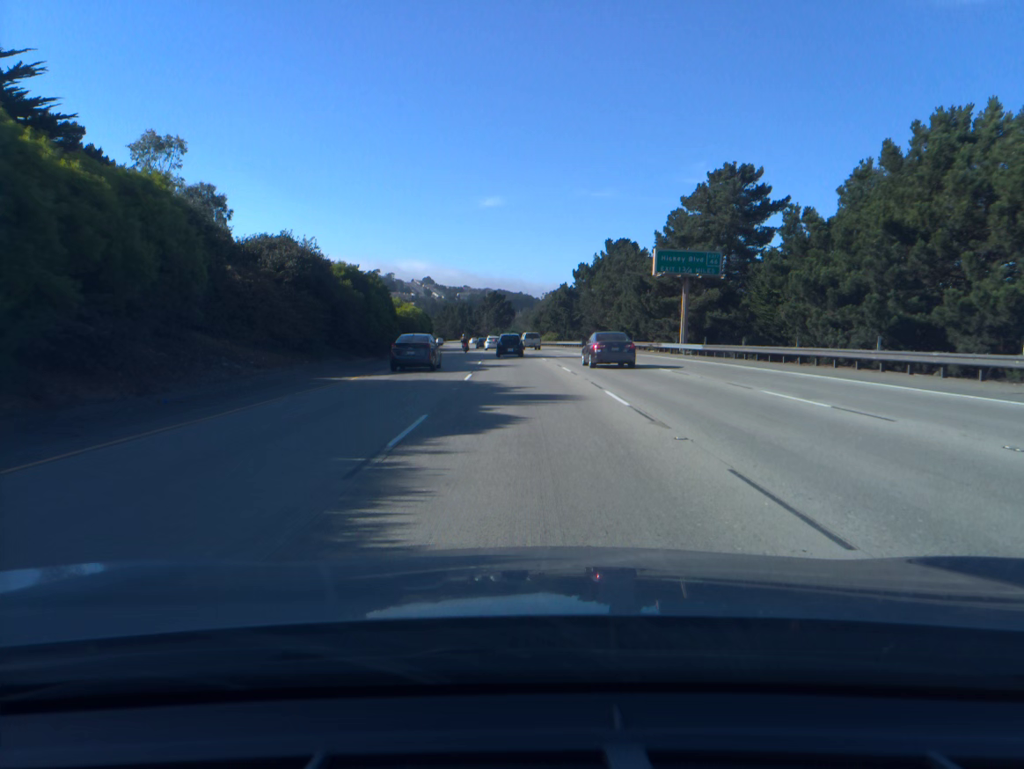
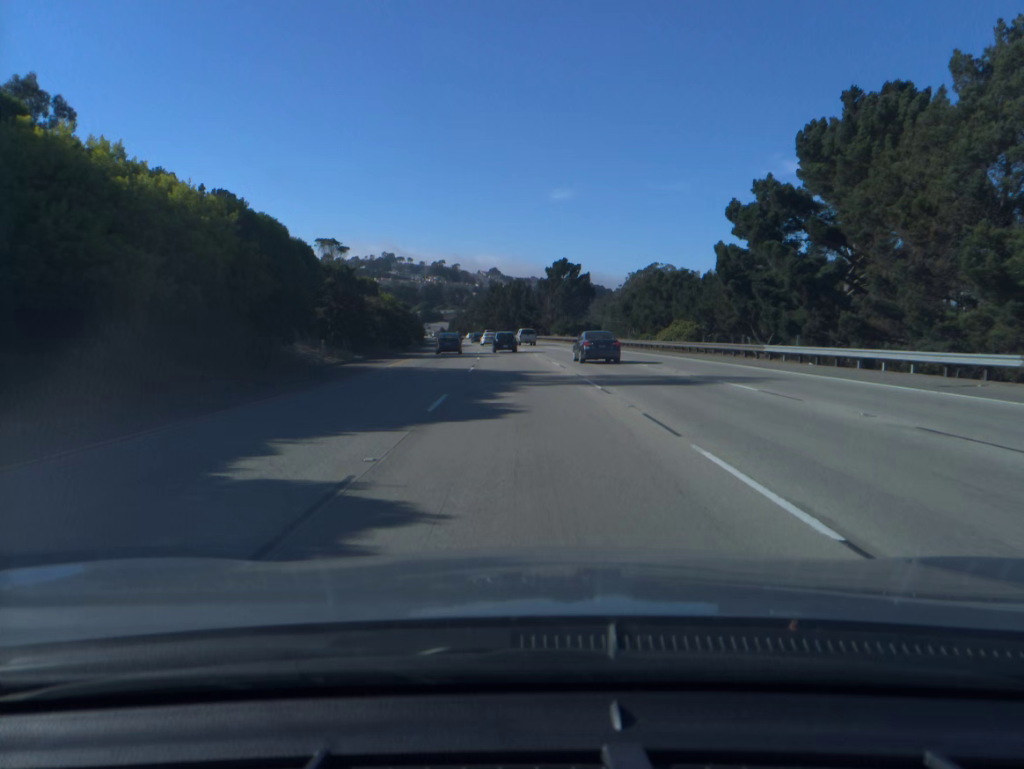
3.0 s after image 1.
(-3.5, +82.7) m; -5°
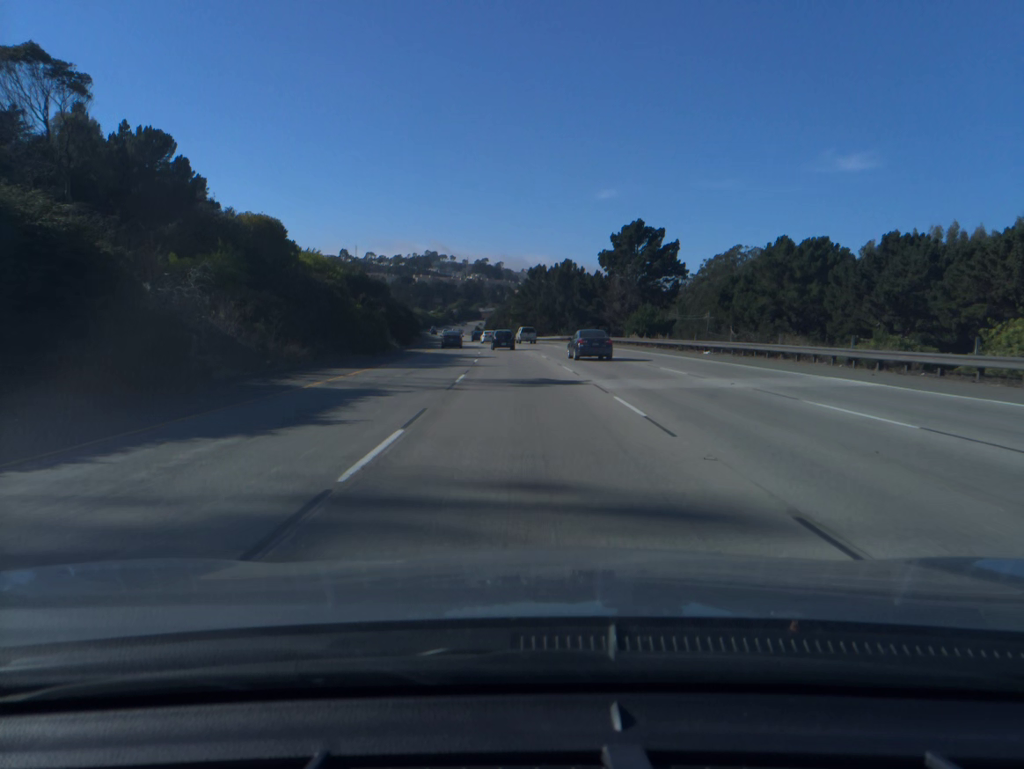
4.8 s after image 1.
(-1.4, +50.7) m; -3°
